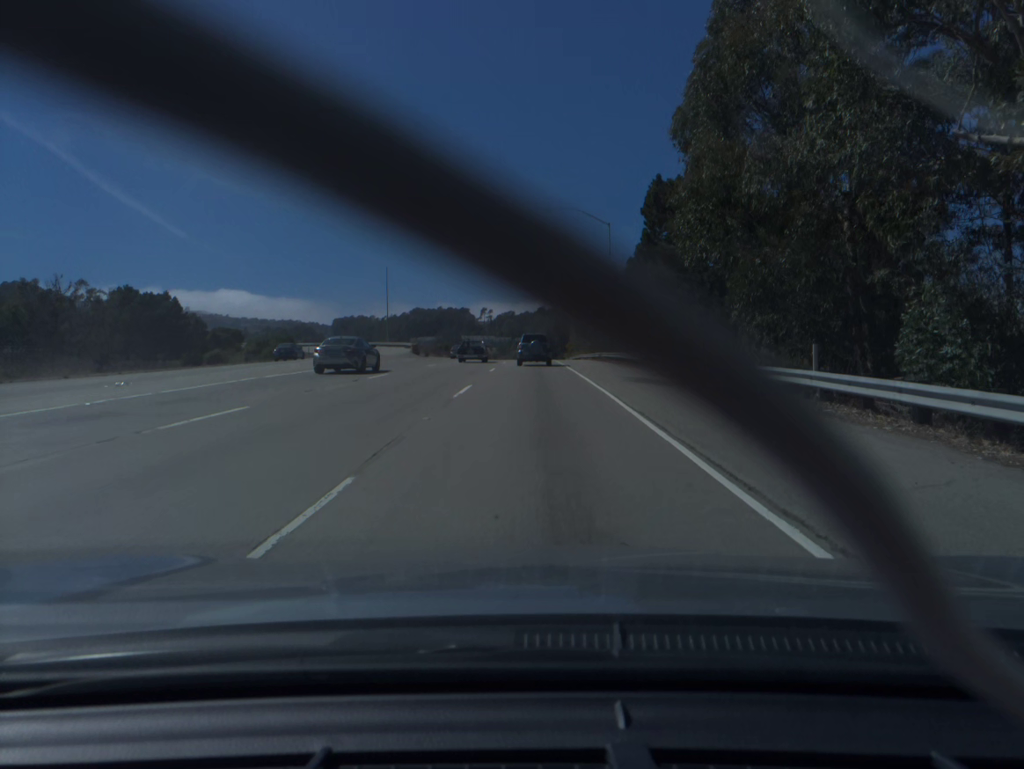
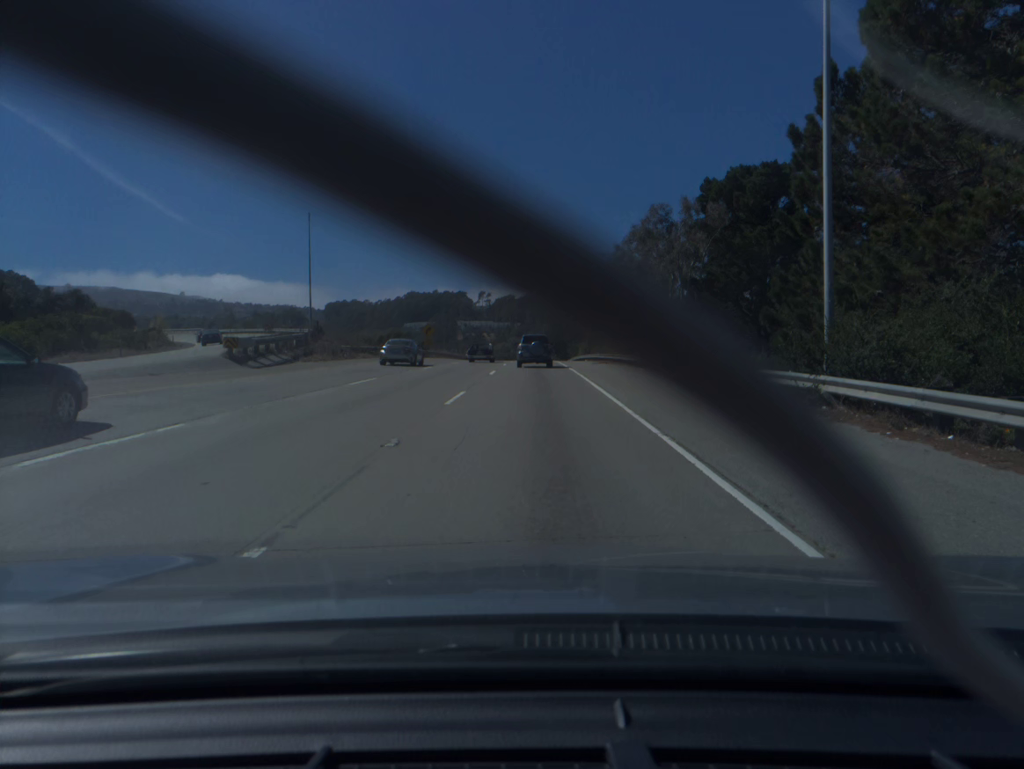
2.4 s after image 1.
(0.0, +46.3) m; 0°
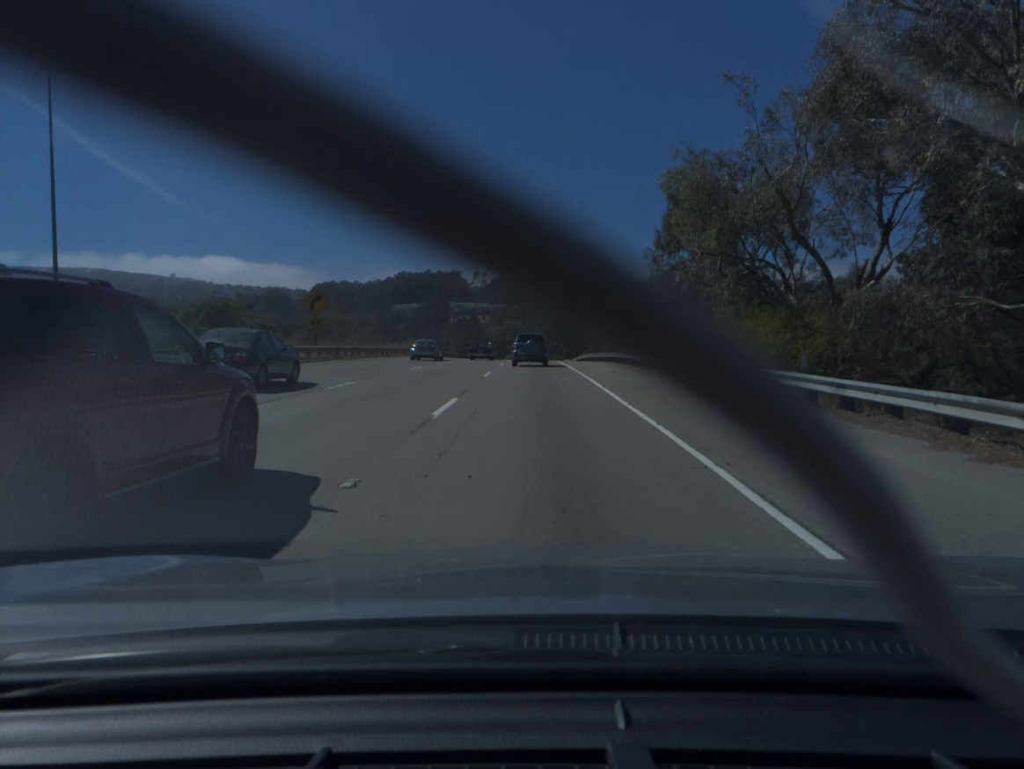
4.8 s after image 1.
(+0.1, +46.0) m; 0°
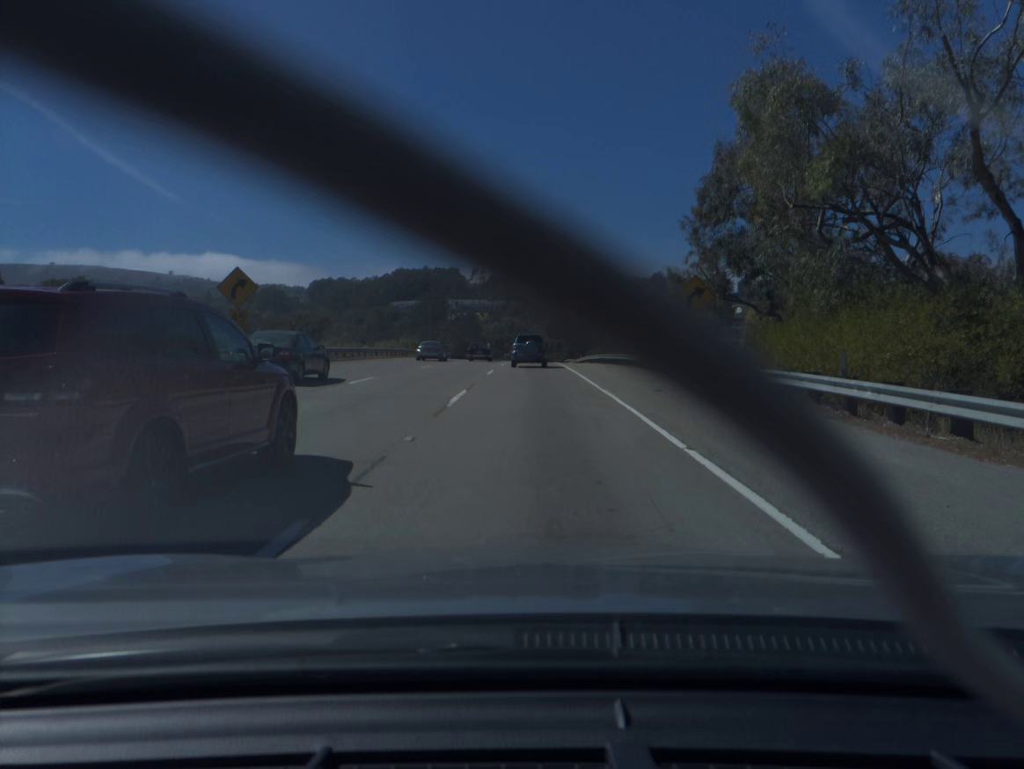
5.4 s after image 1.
(0.0, +11.5) m; 0°
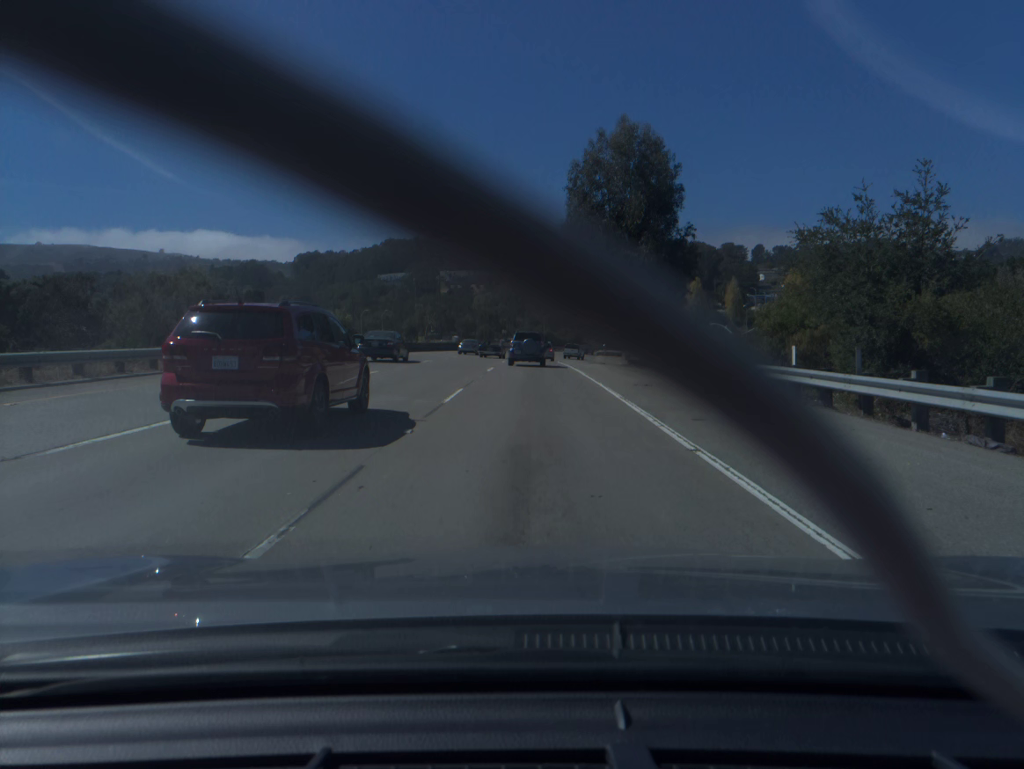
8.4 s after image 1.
(-0.1, +57.9) m; 0°
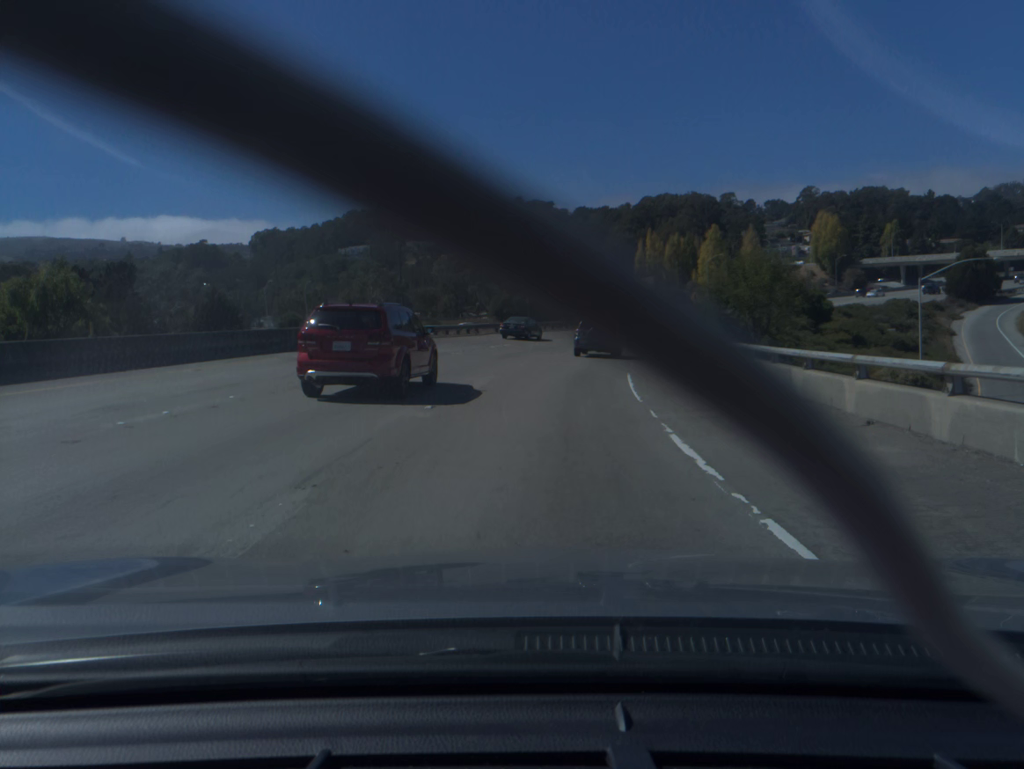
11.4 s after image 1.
(+0.2, +56.7) m; +1°
